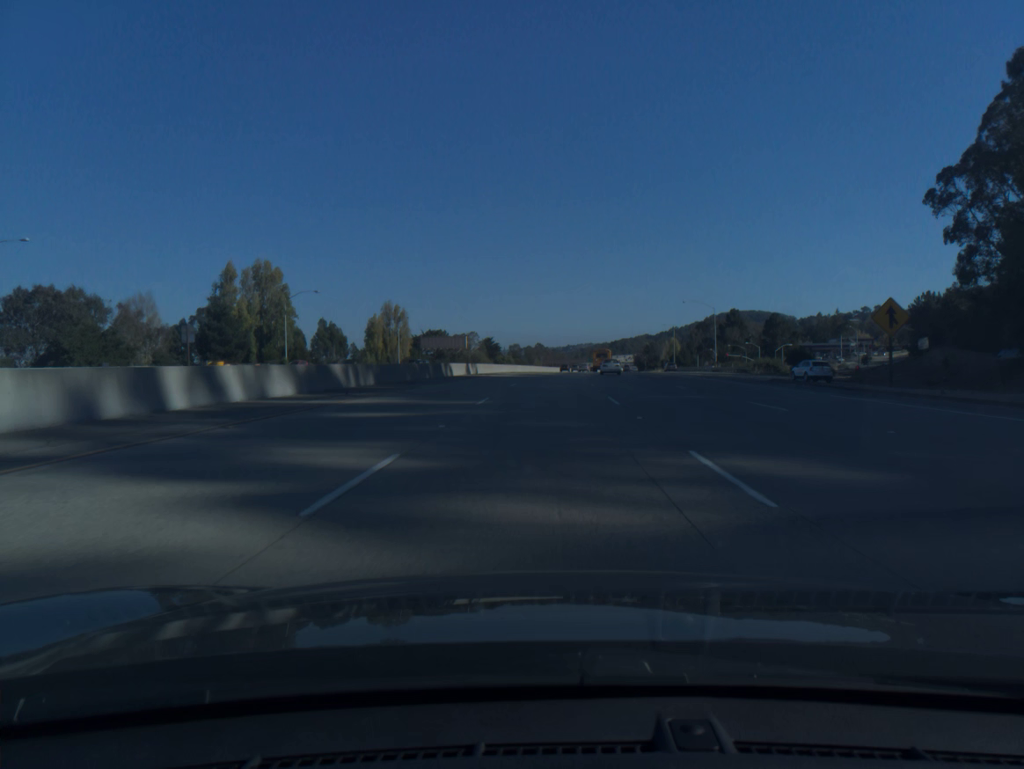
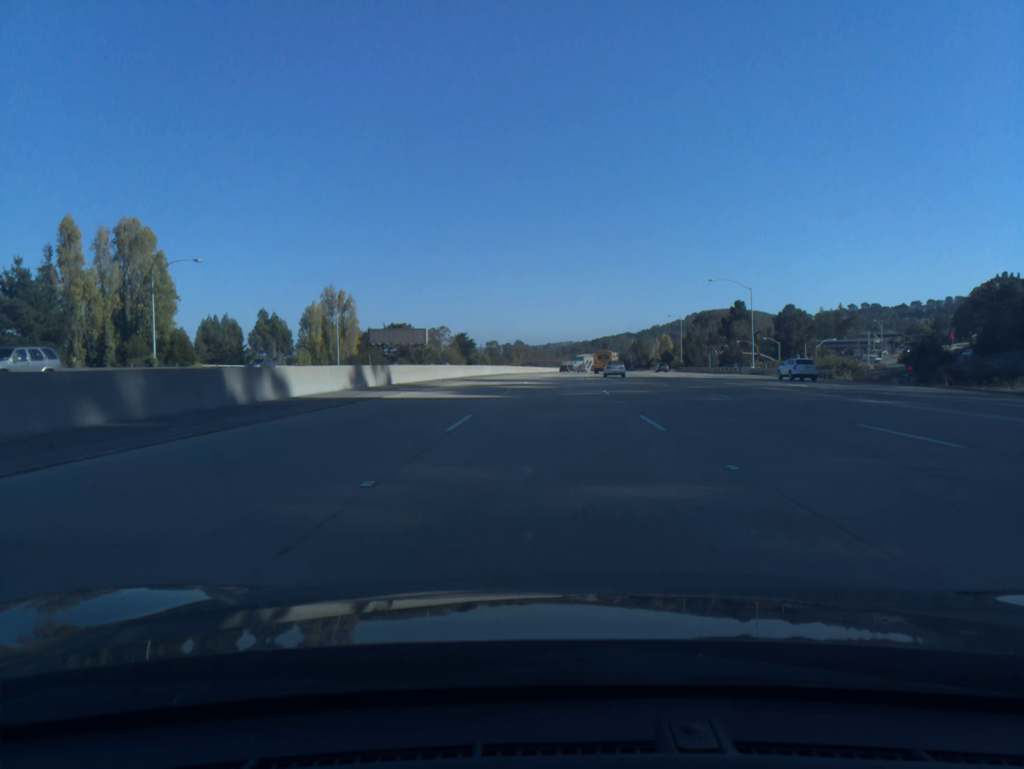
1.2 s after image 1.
(+0.4, +35.9) m; +1°
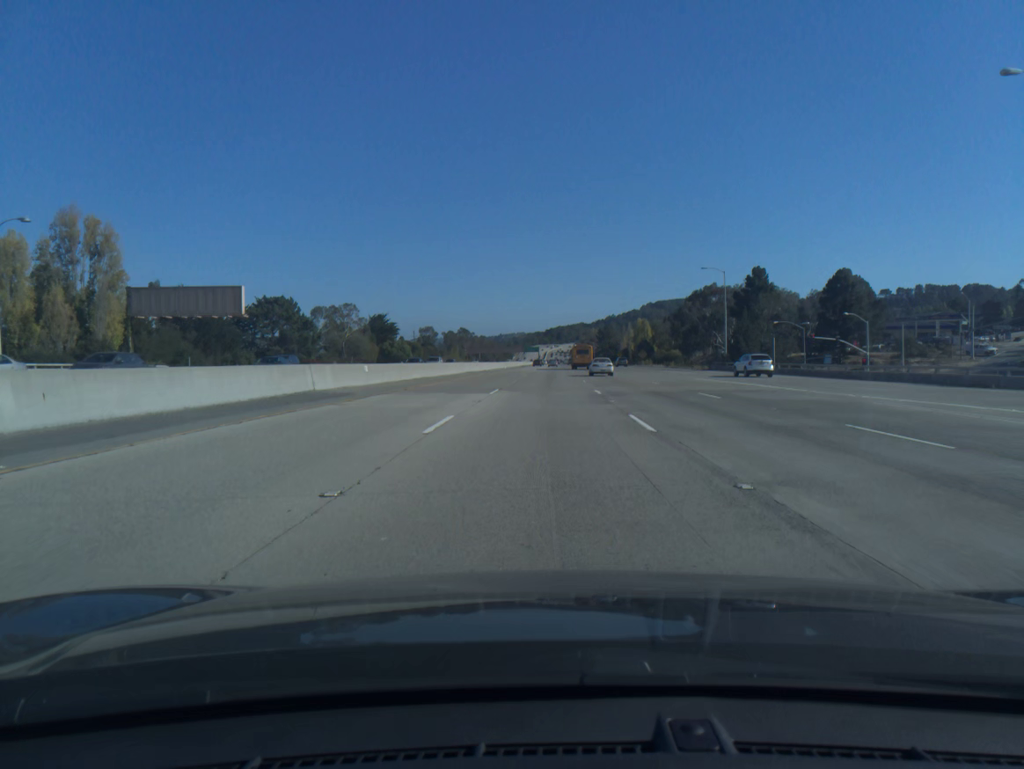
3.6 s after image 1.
(+2.3, +71.7) m; +3°
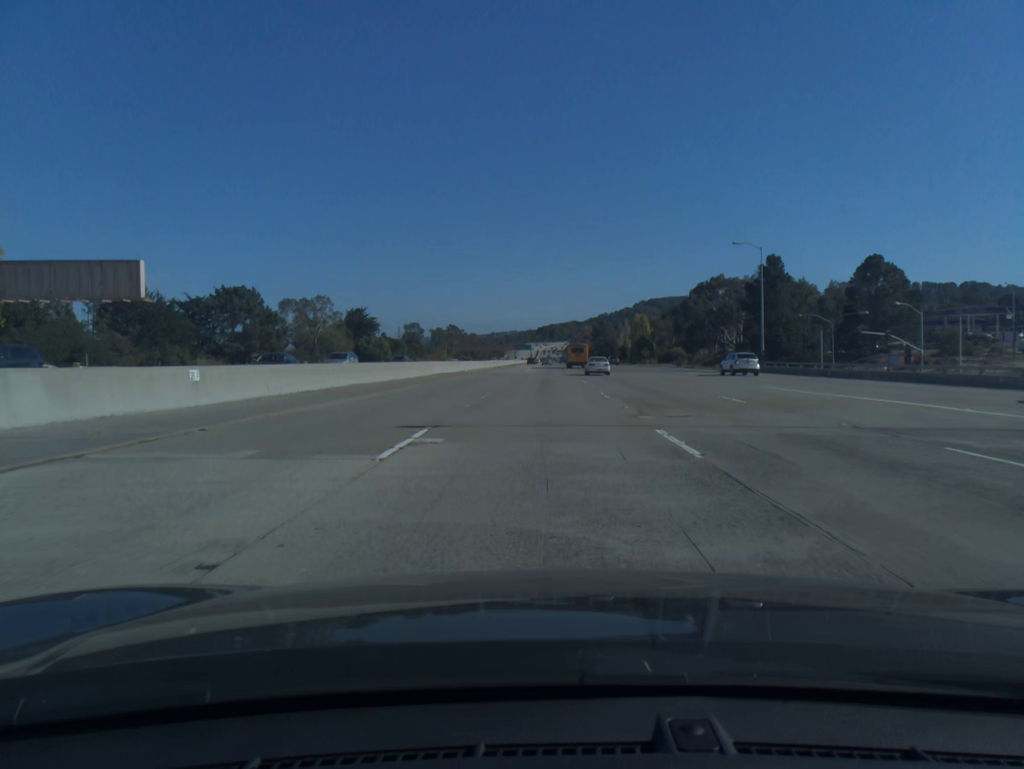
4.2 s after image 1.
(+0.1, +17.9) m; +1°
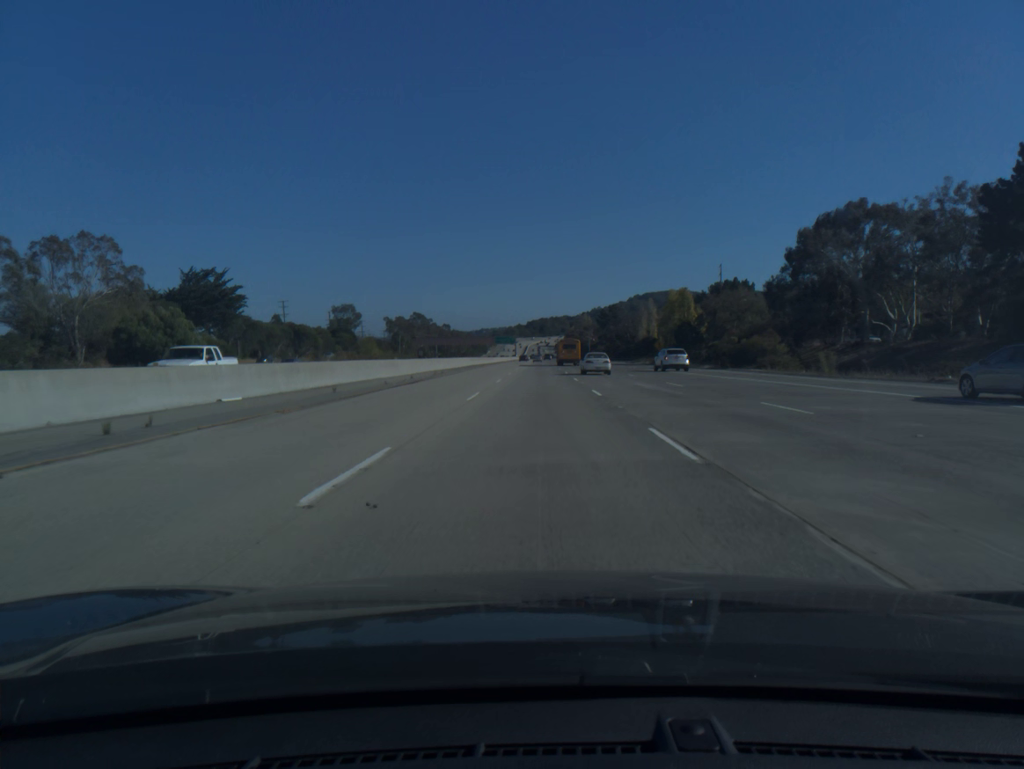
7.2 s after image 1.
(+1.1, +89.7) m; +1°
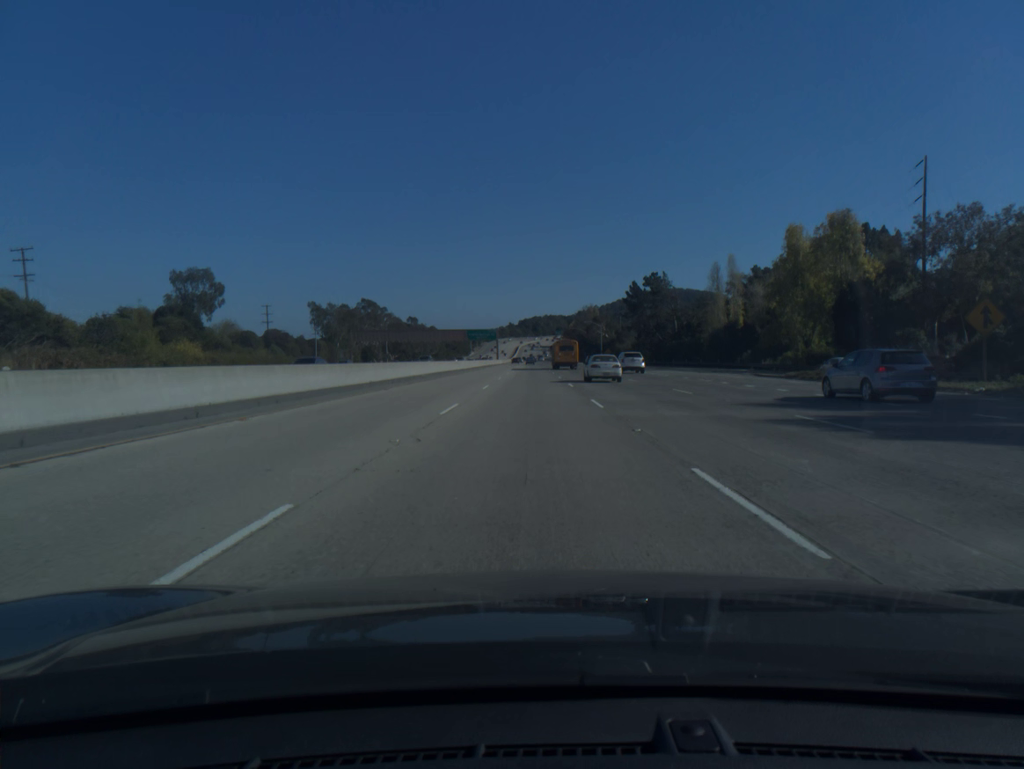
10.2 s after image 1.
(0.0, +89.3) m; 0°
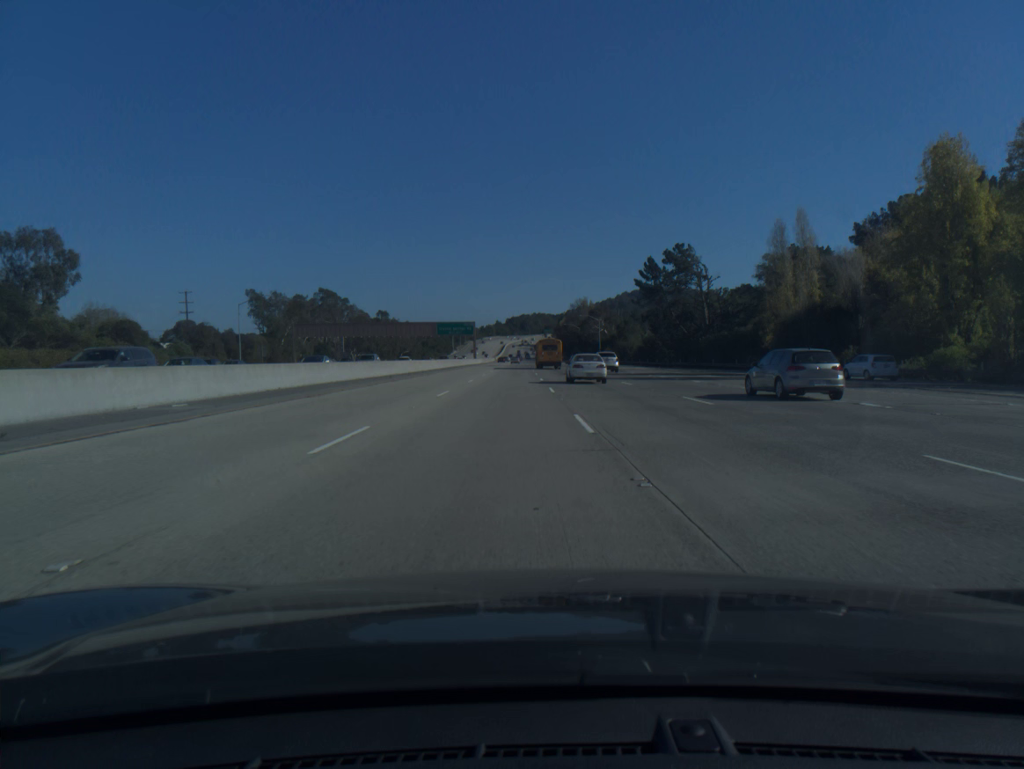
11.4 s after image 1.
(+0.2, +35.6) m; +1°
